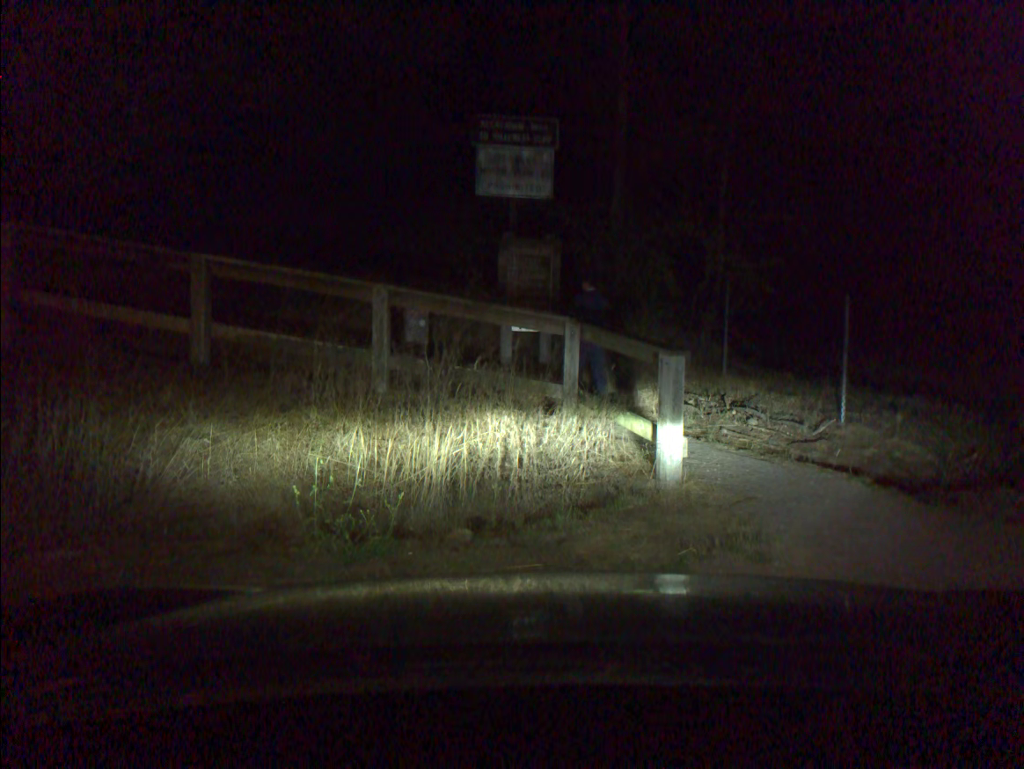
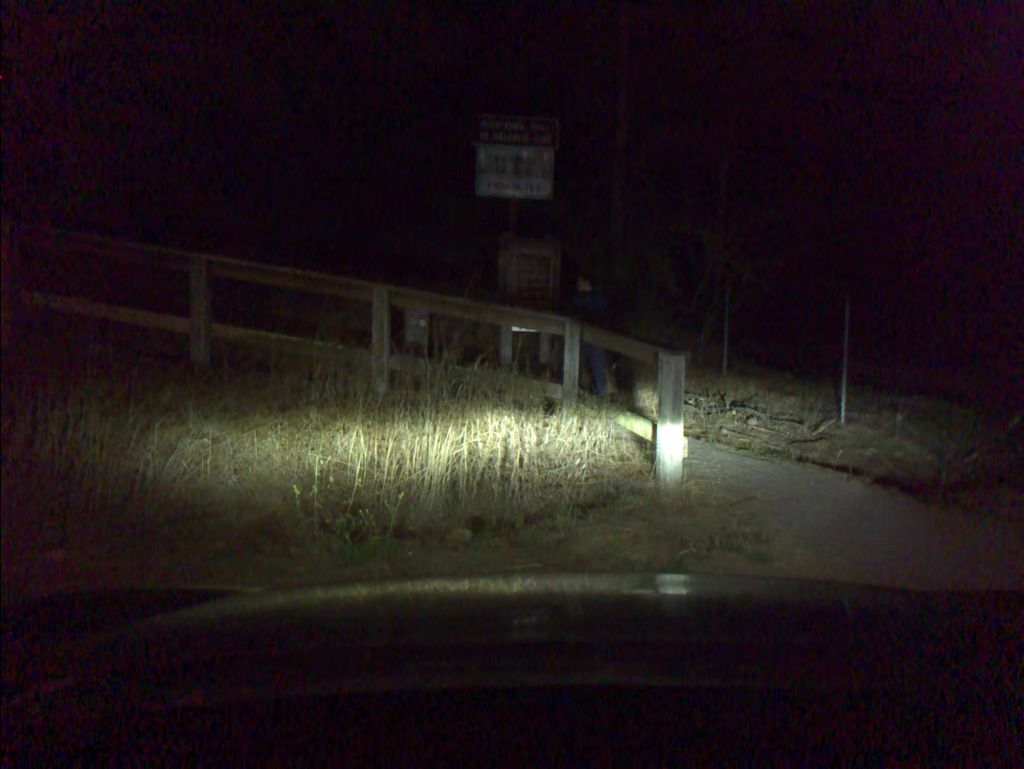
(0.0, 0.0) m; 0°
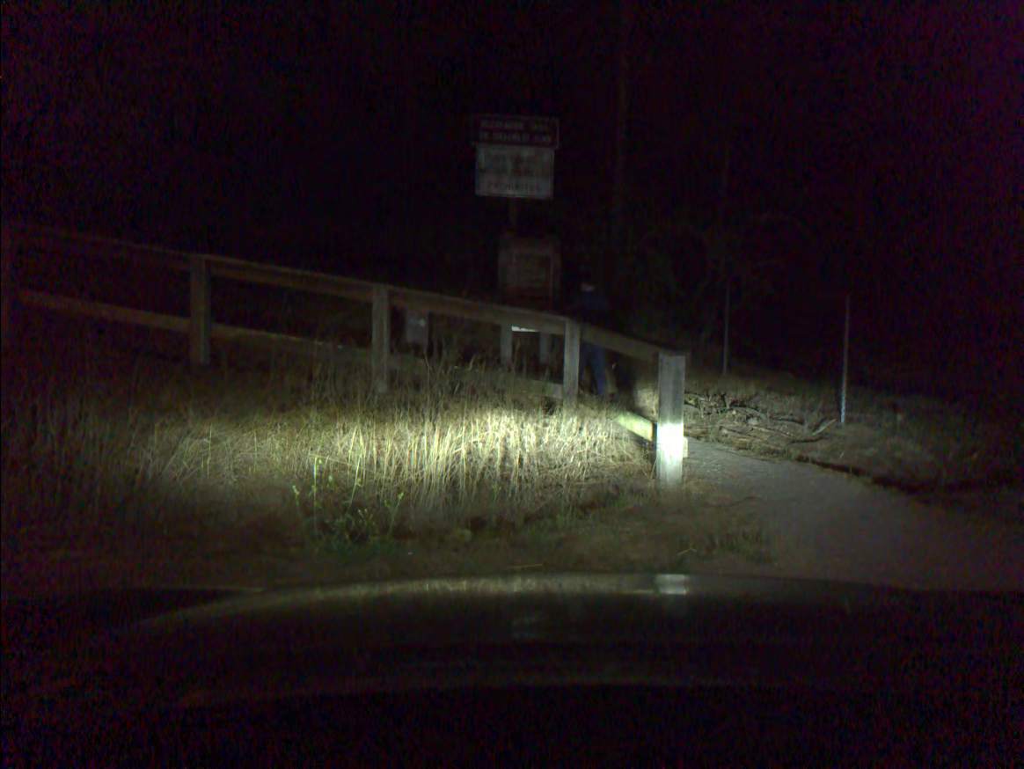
(0.0, 0.0) m; 0°
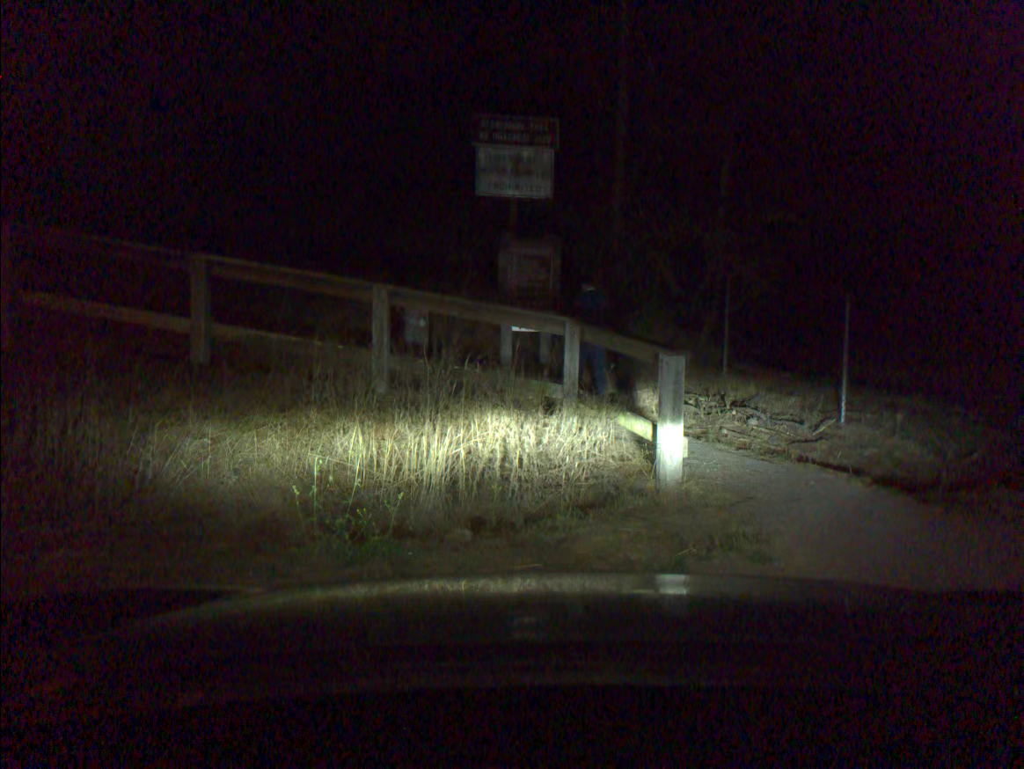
(0.0, 0.0) m; 0°
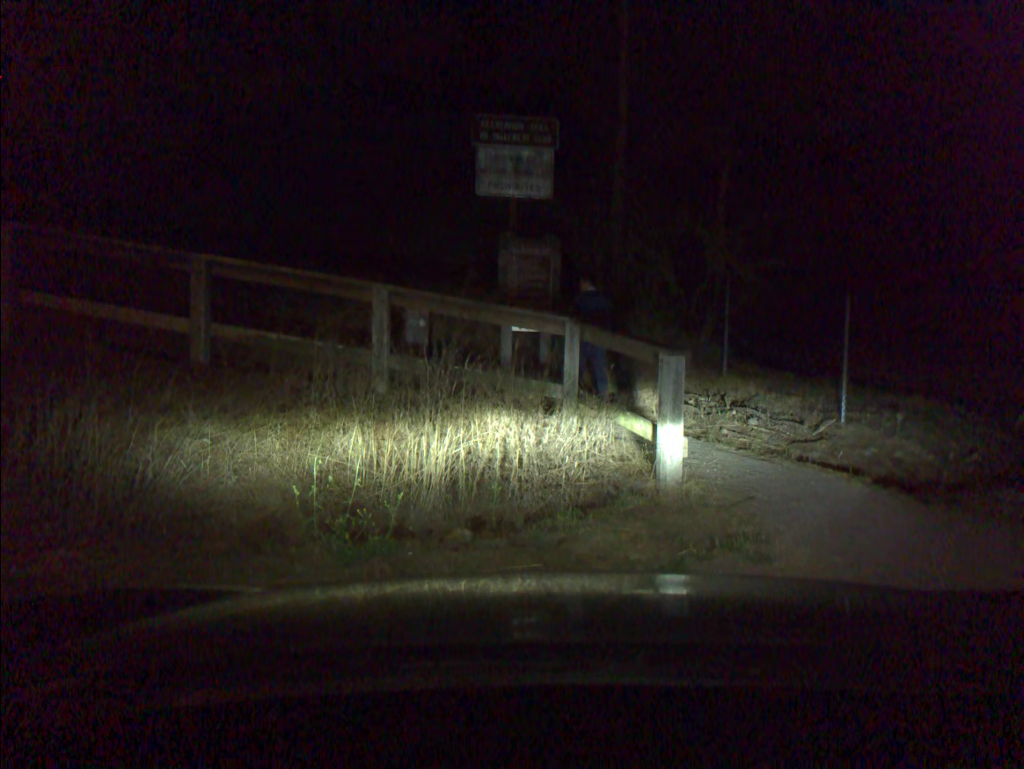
(0.0, 0.0) m; 0°
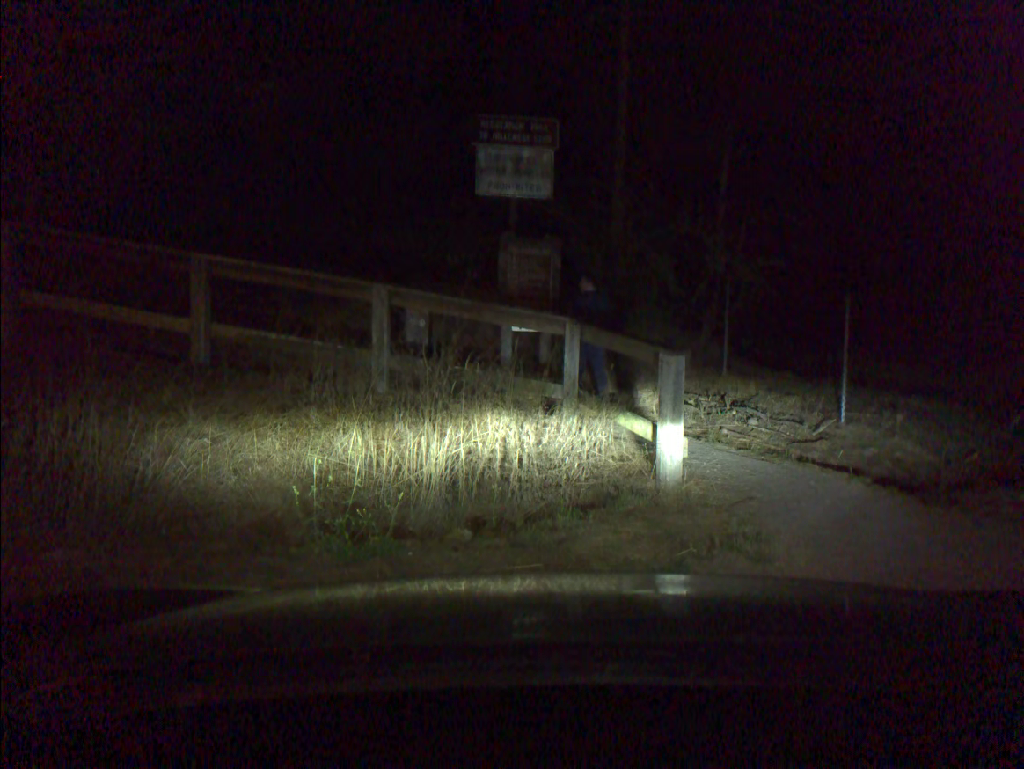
(0.0, 0.0) m; 0°
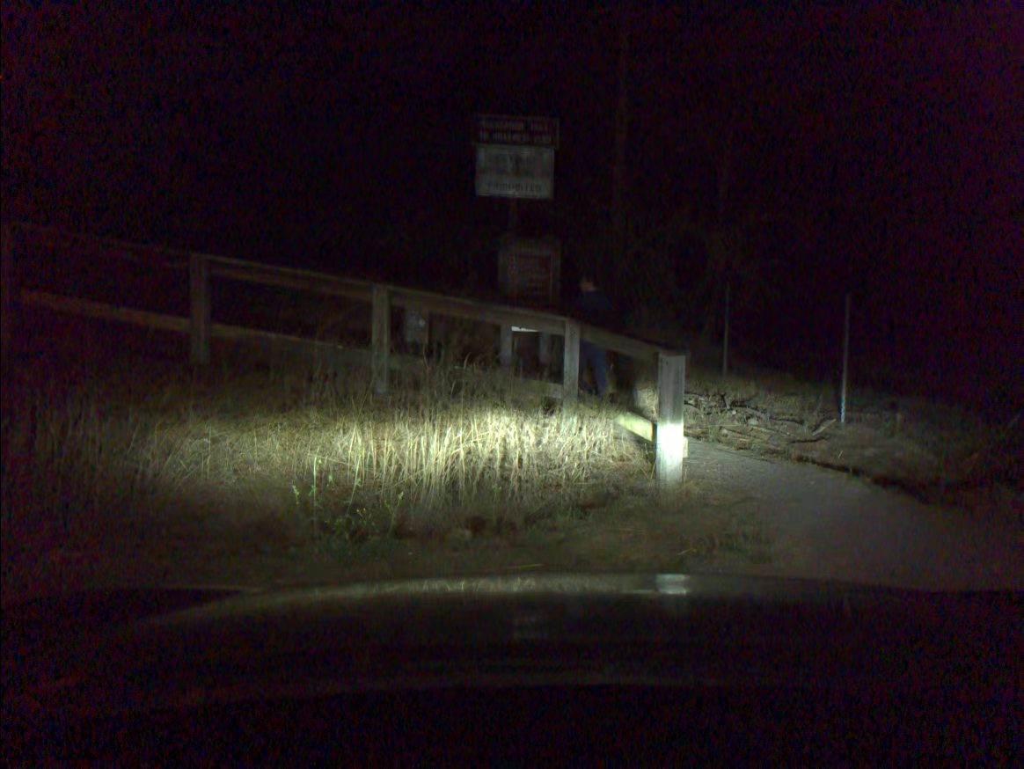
(0.0, 0.0) m; 0°
